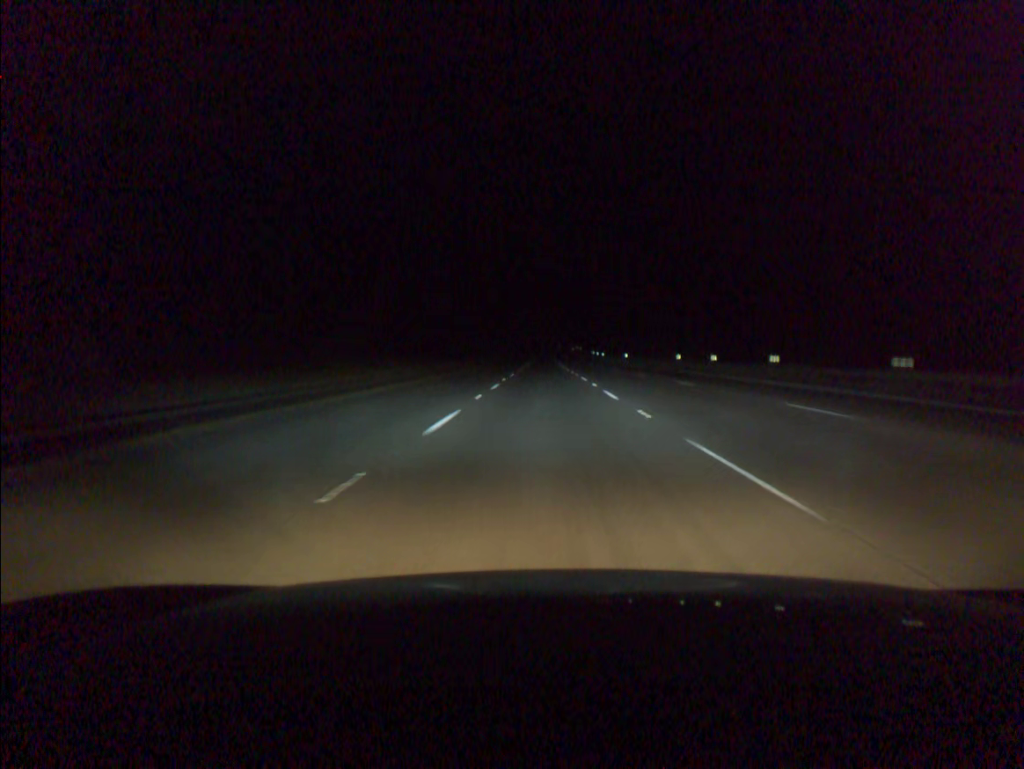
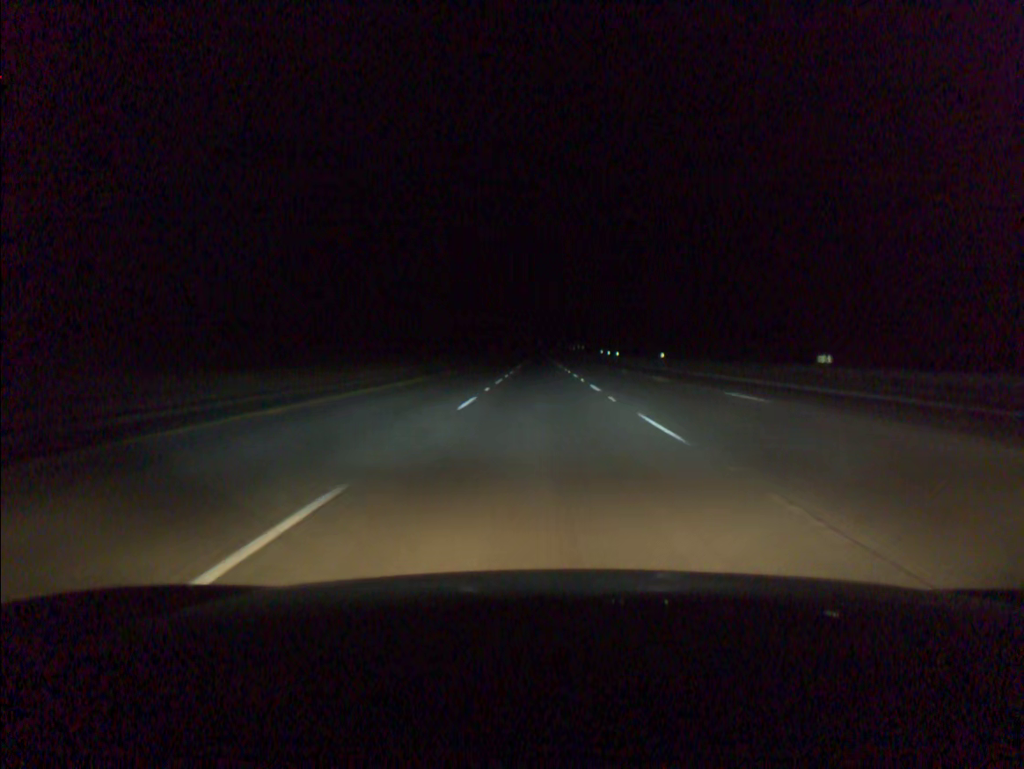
(+0.1, +38.6) m; 0°
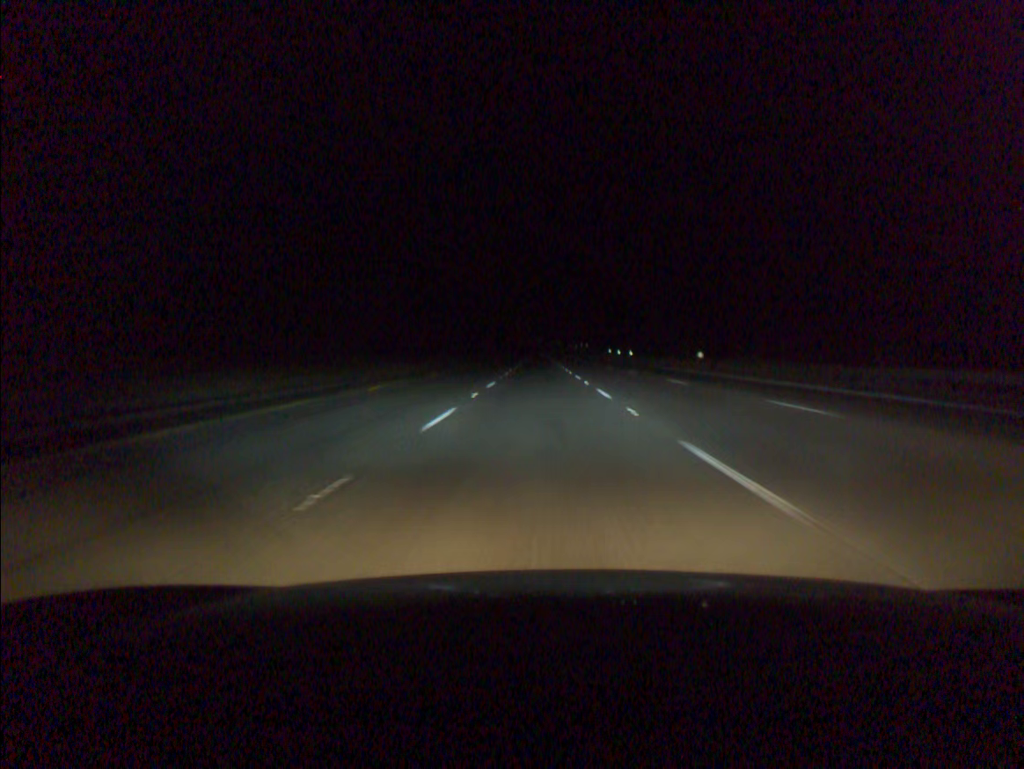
(0.0, +19.3) m; 0°
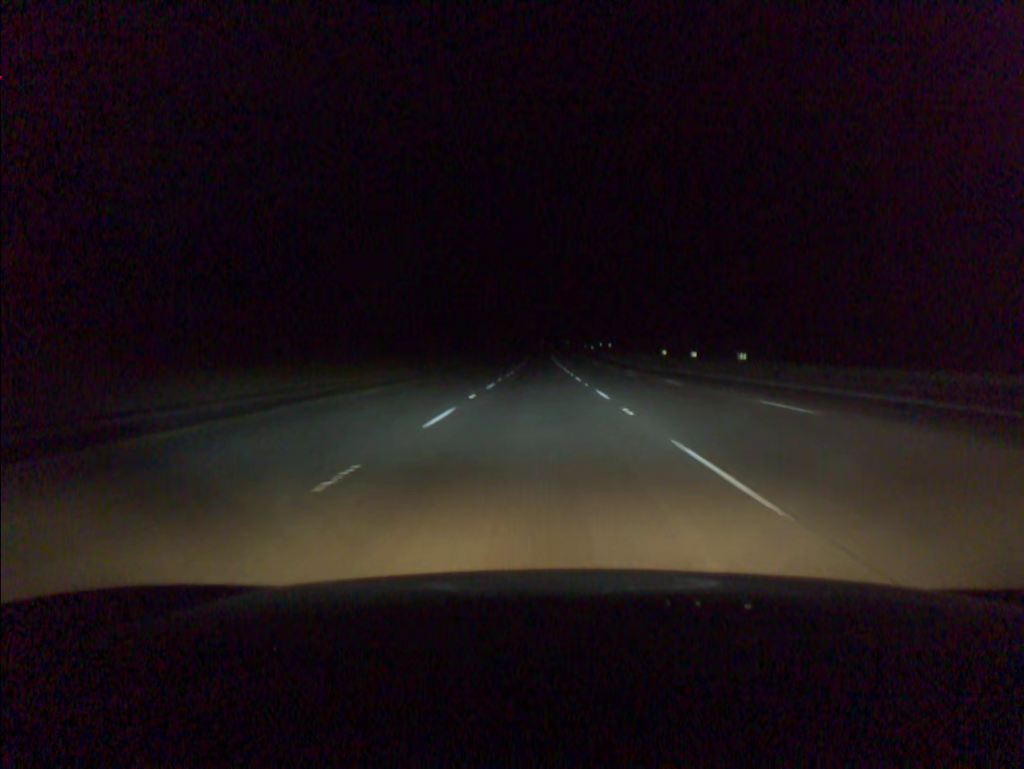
(-0.1, +57.9) m; 0°
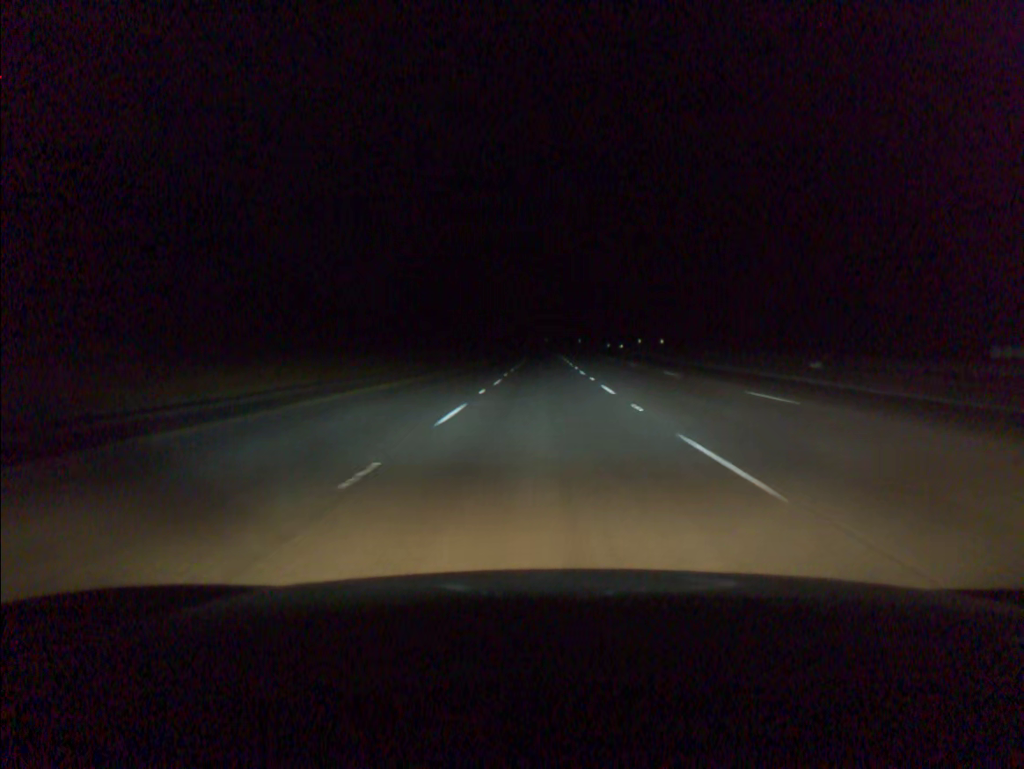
(-0.2, +57.9) m; 0°
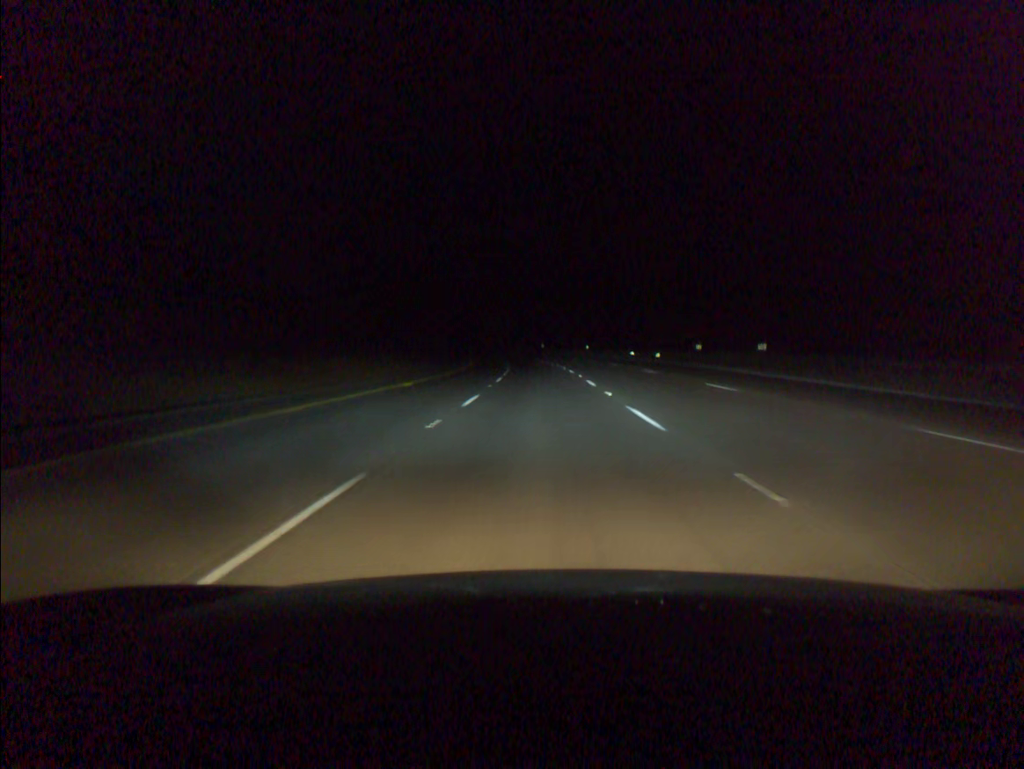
(+0.1, +38.5) m; 0°
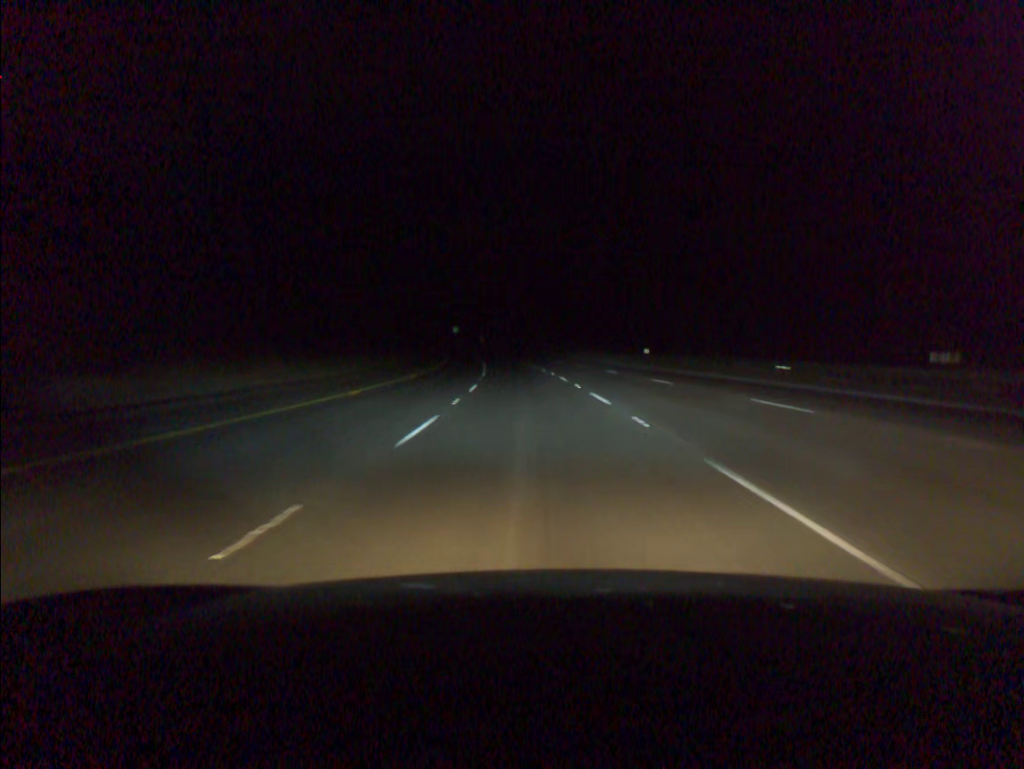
(-2.8, +95.3) m; -5°
